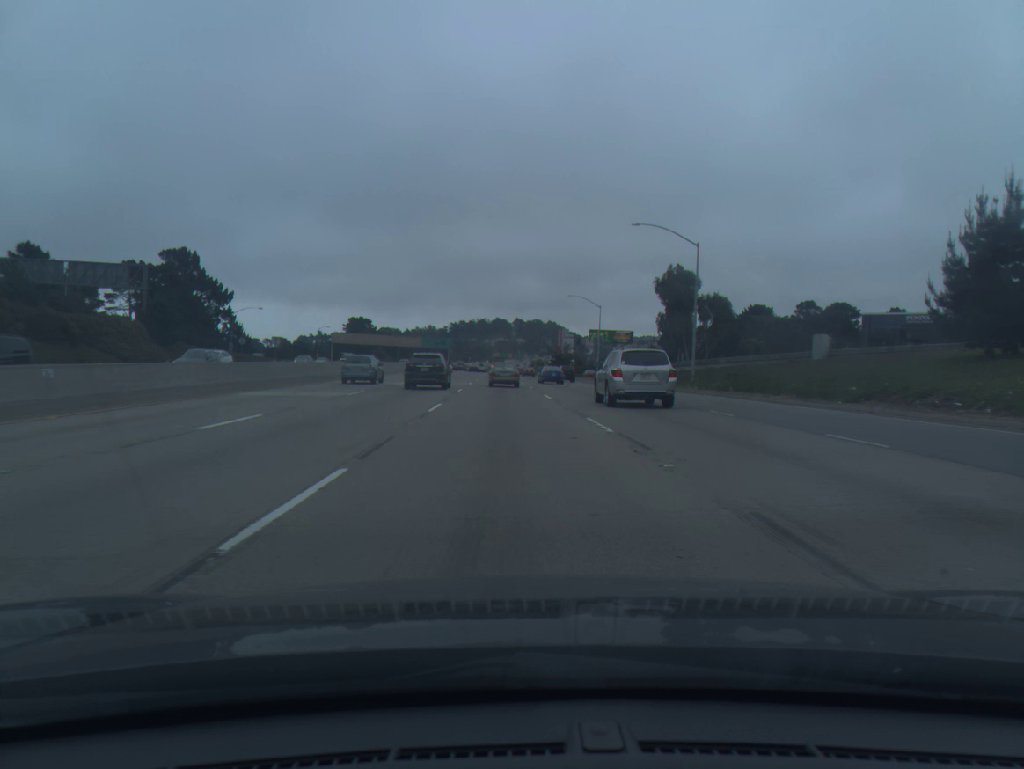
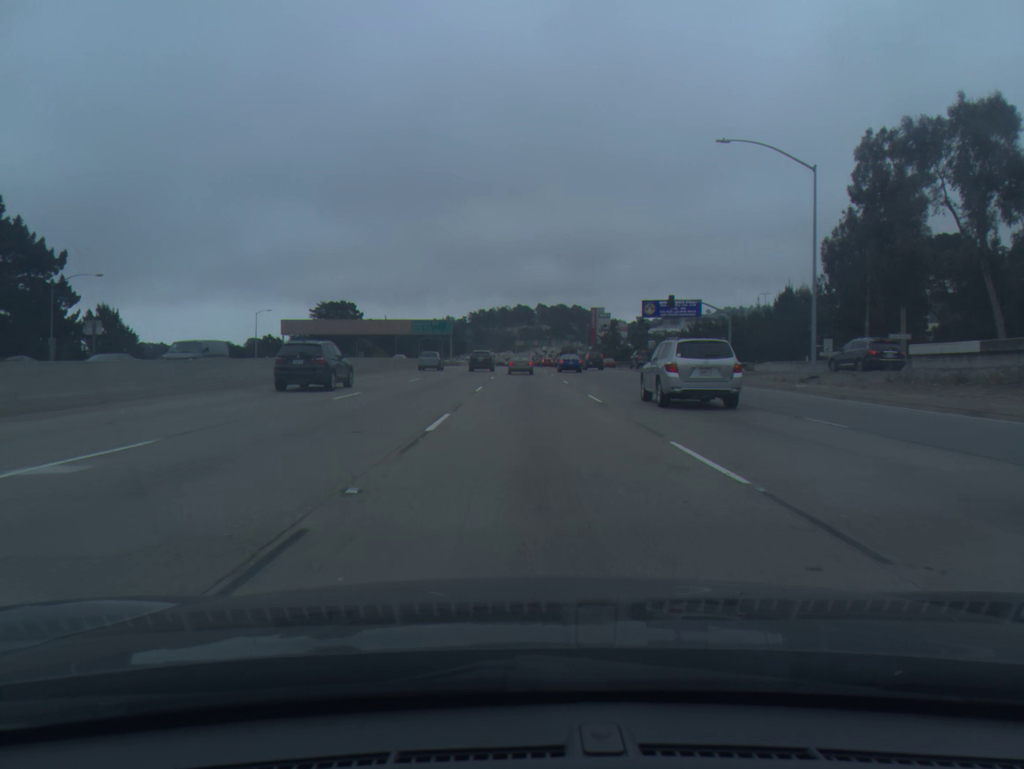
(-1.9, +65.1) m; -2°
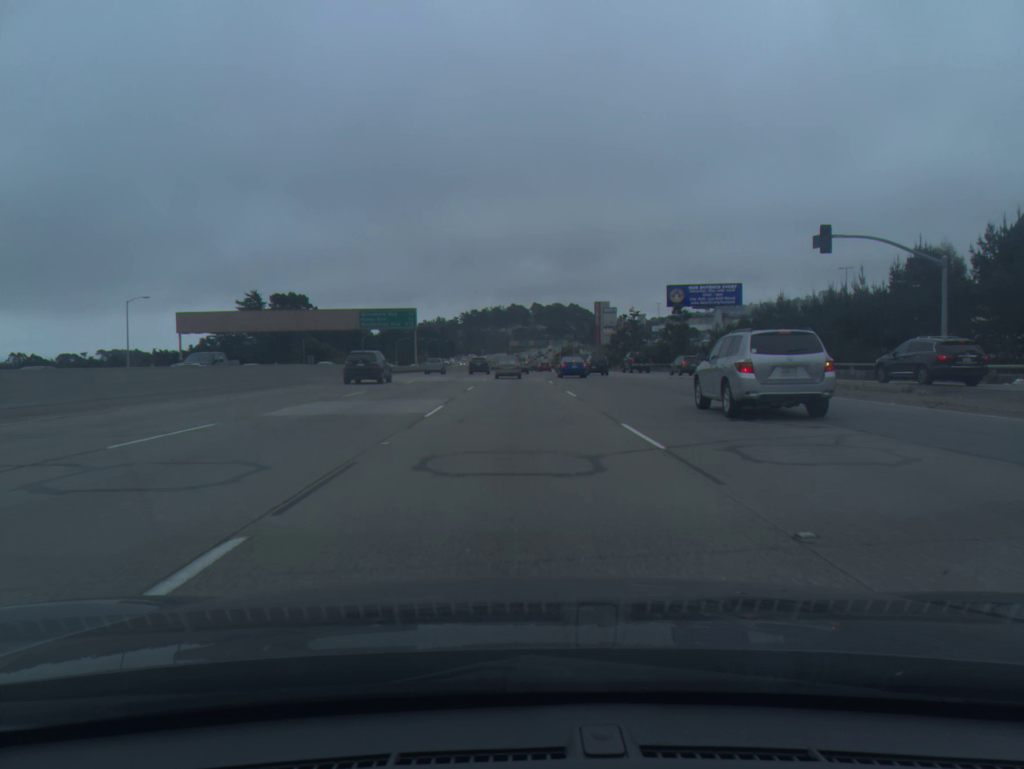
(+0.3, +40.5) m; 0°
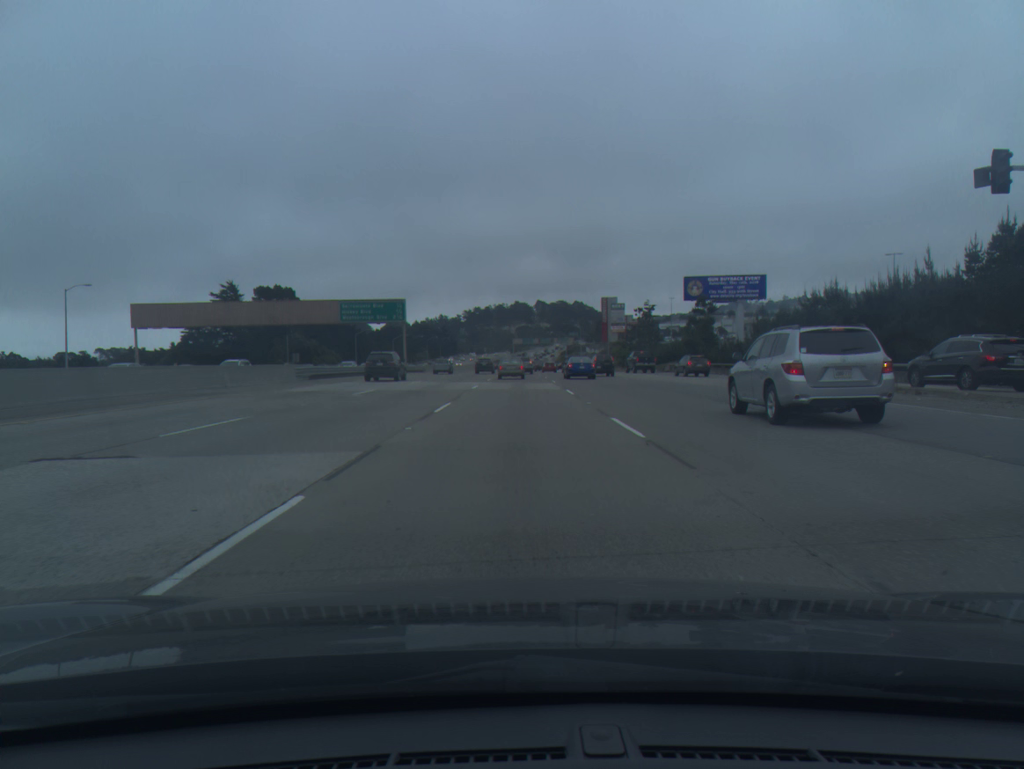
(0.0, +13.1) m; 0°
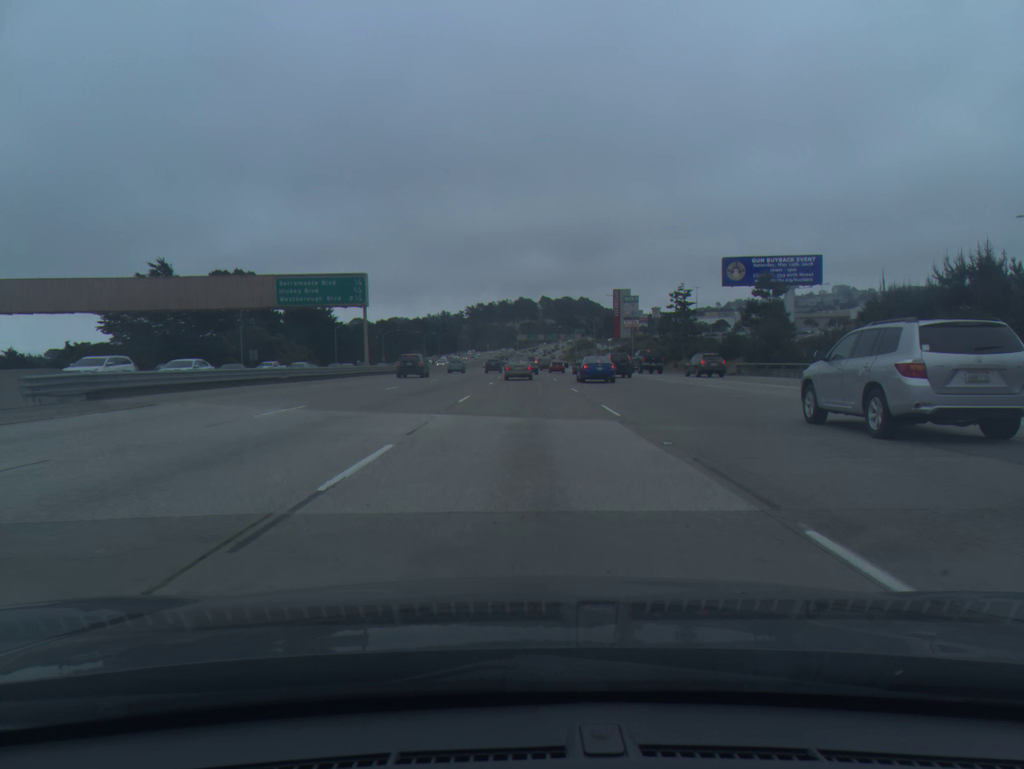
(-0.1, +25.2) m; 0°
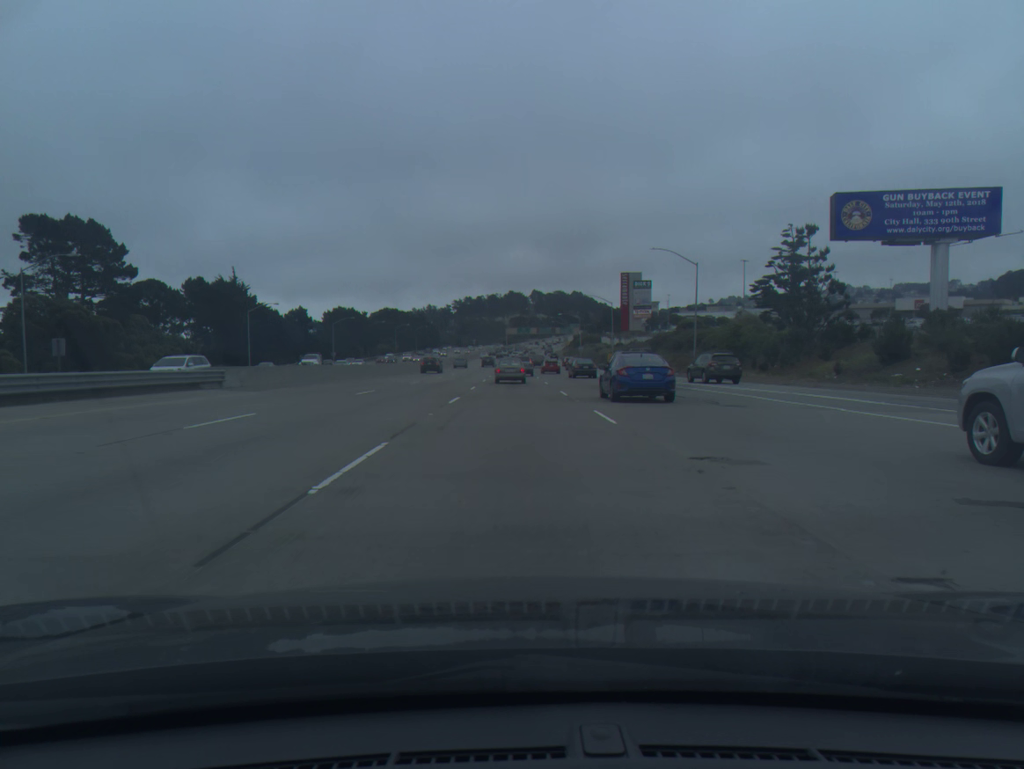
(+0.3, +47.1) m; +1°
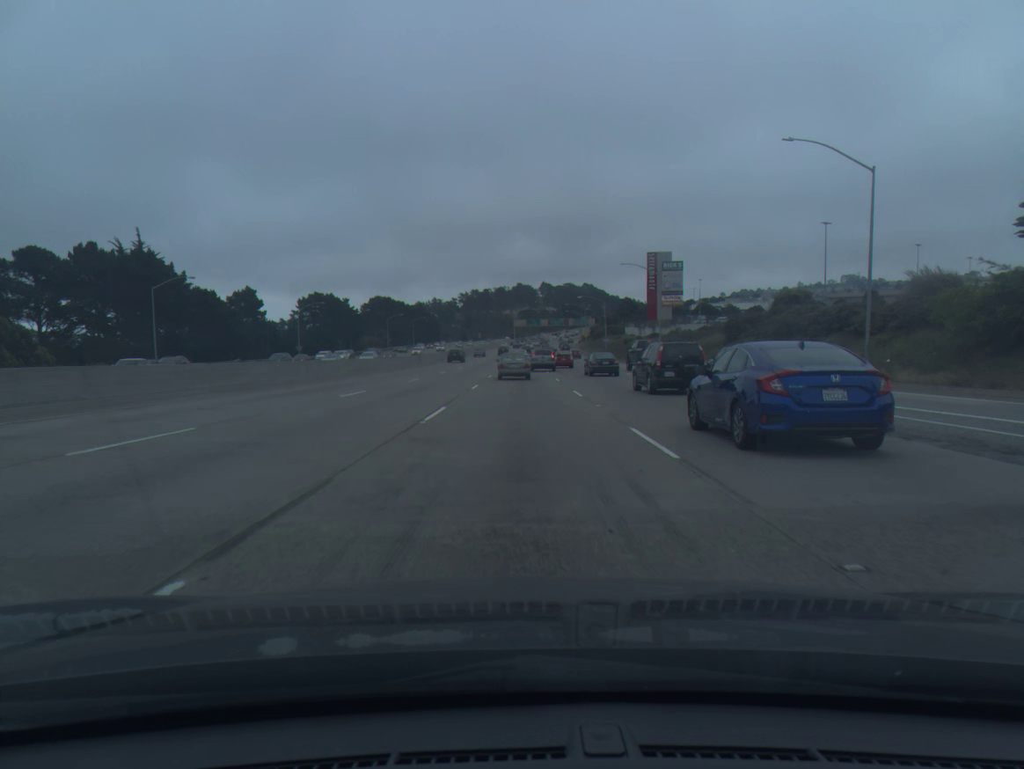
(-0.2, +33.0) m; -1°
